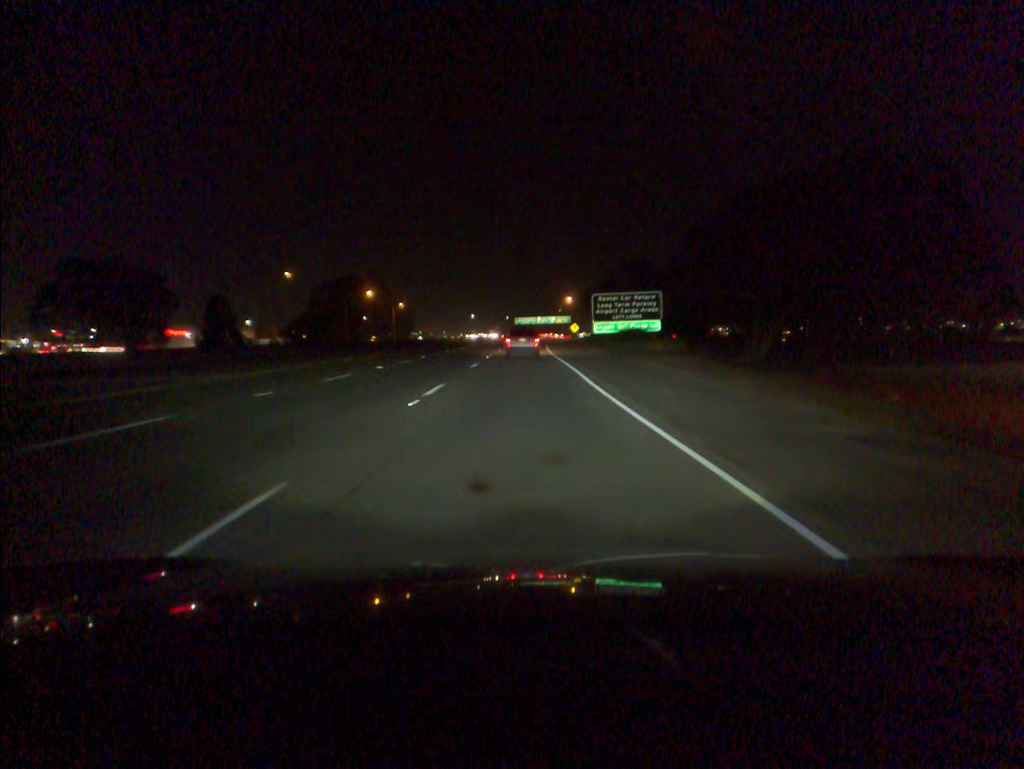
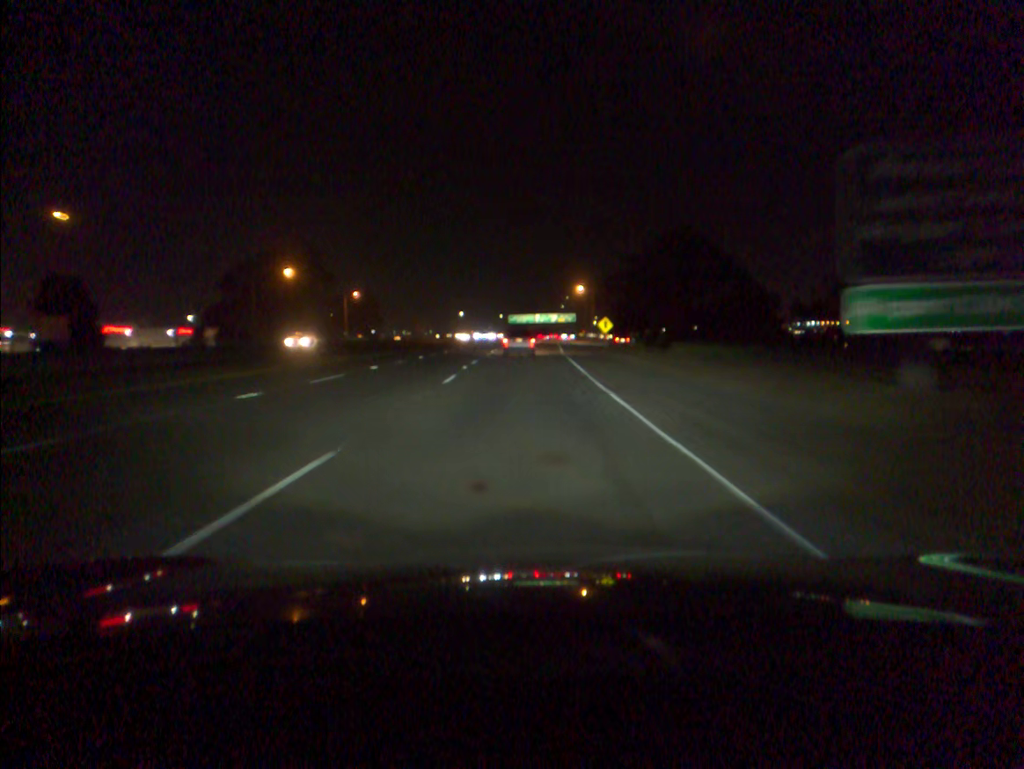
(0.0, +59.0) m; 0°
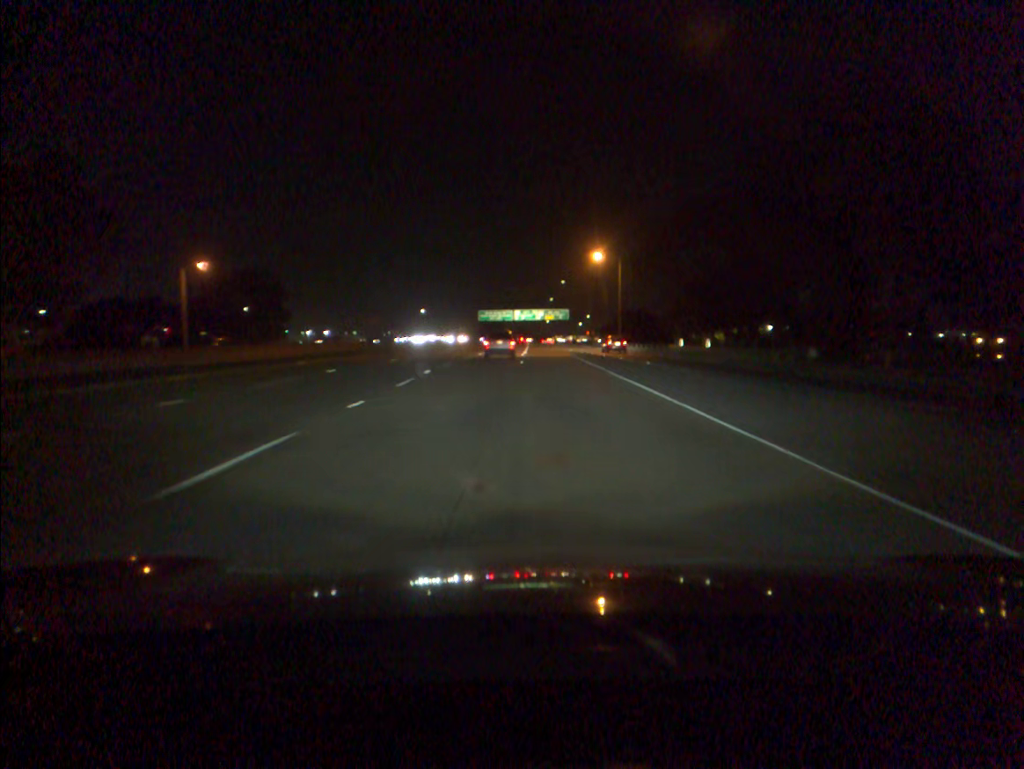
(+0.4, +74.3) m; +2°
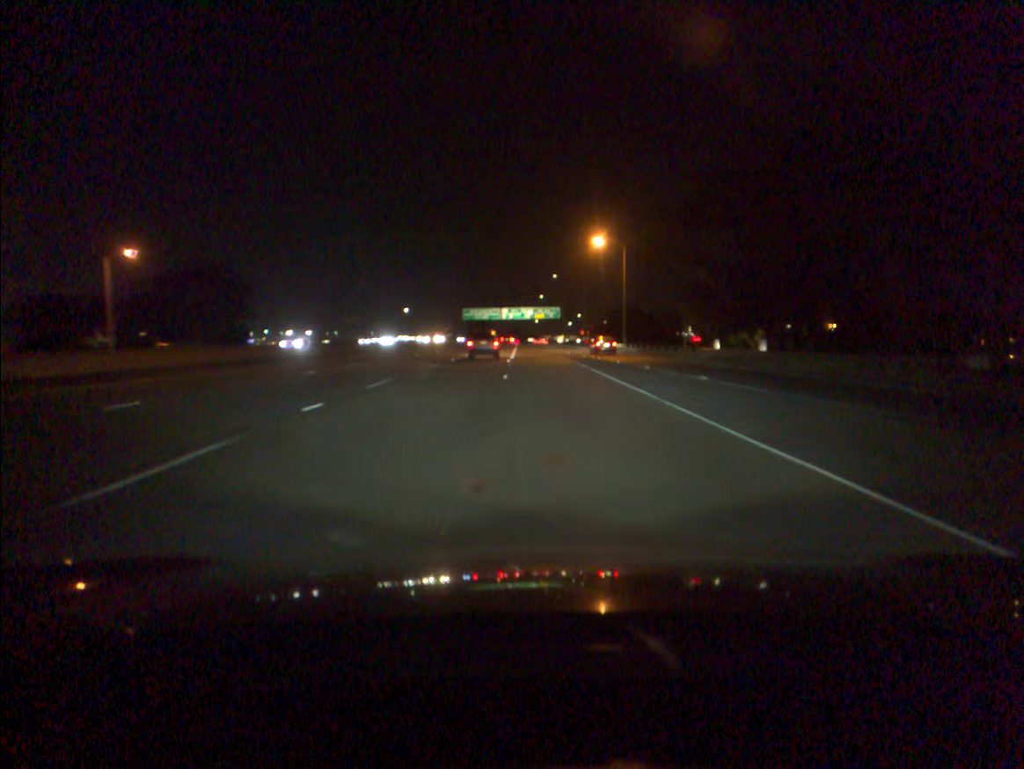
(+0.1, +15.0) m; +1°
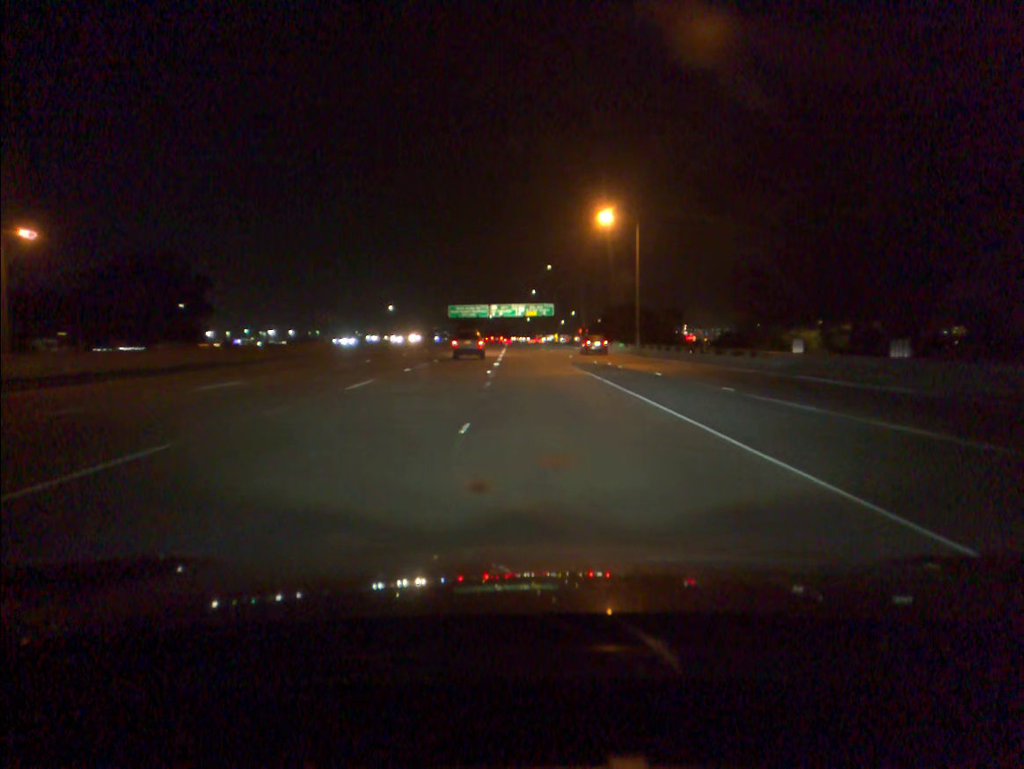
(+0.1, +15.1) m; +1°
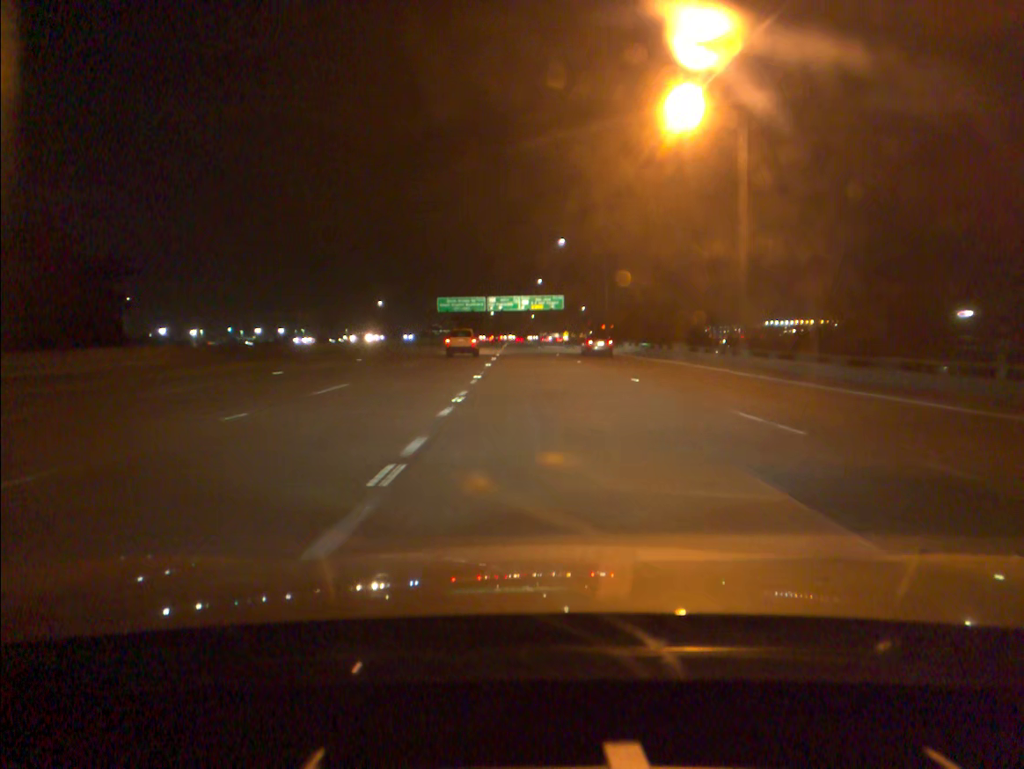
(0.0, +30.7) m; 0°
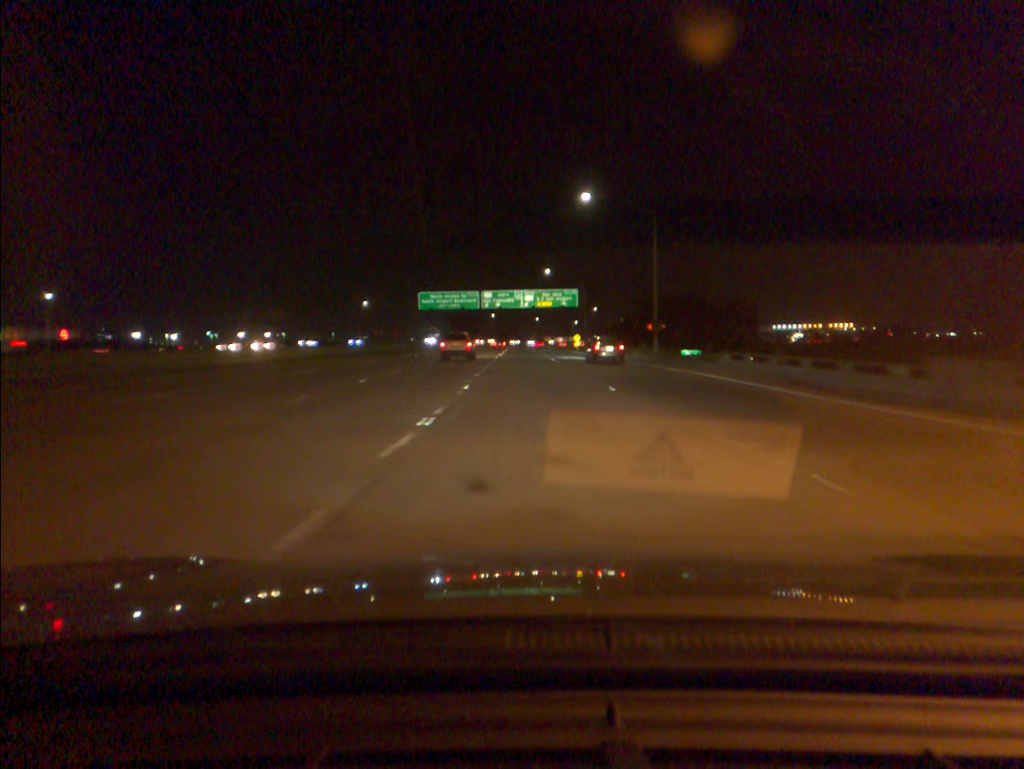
(-0.1, +31.5) m; 0°
